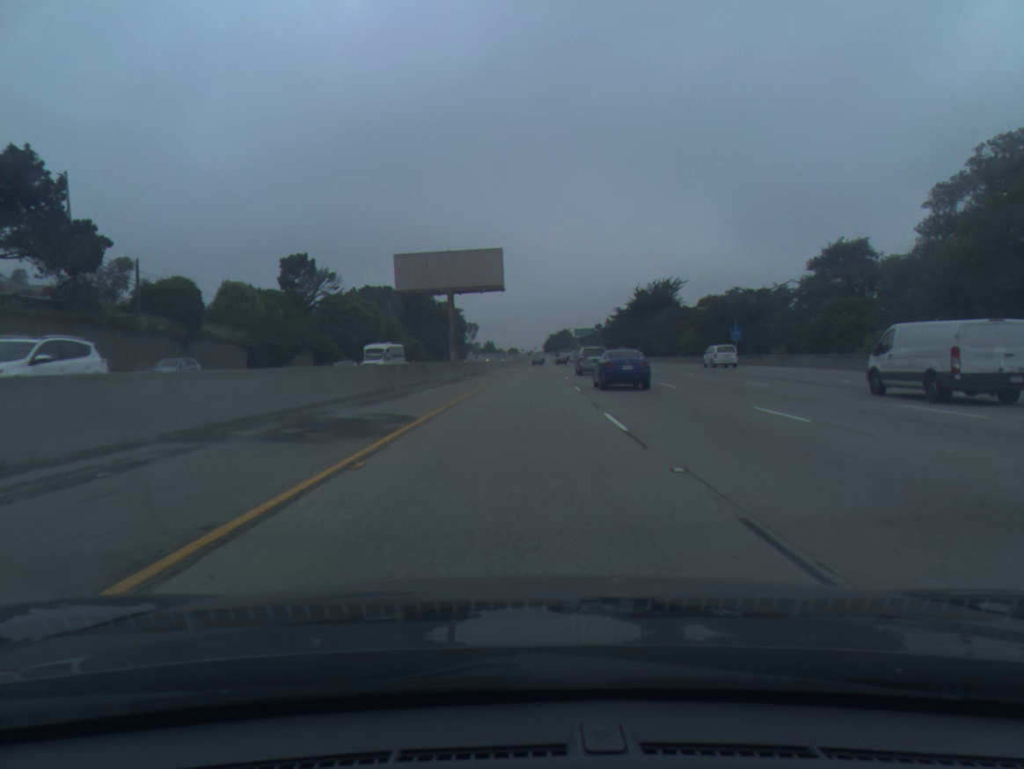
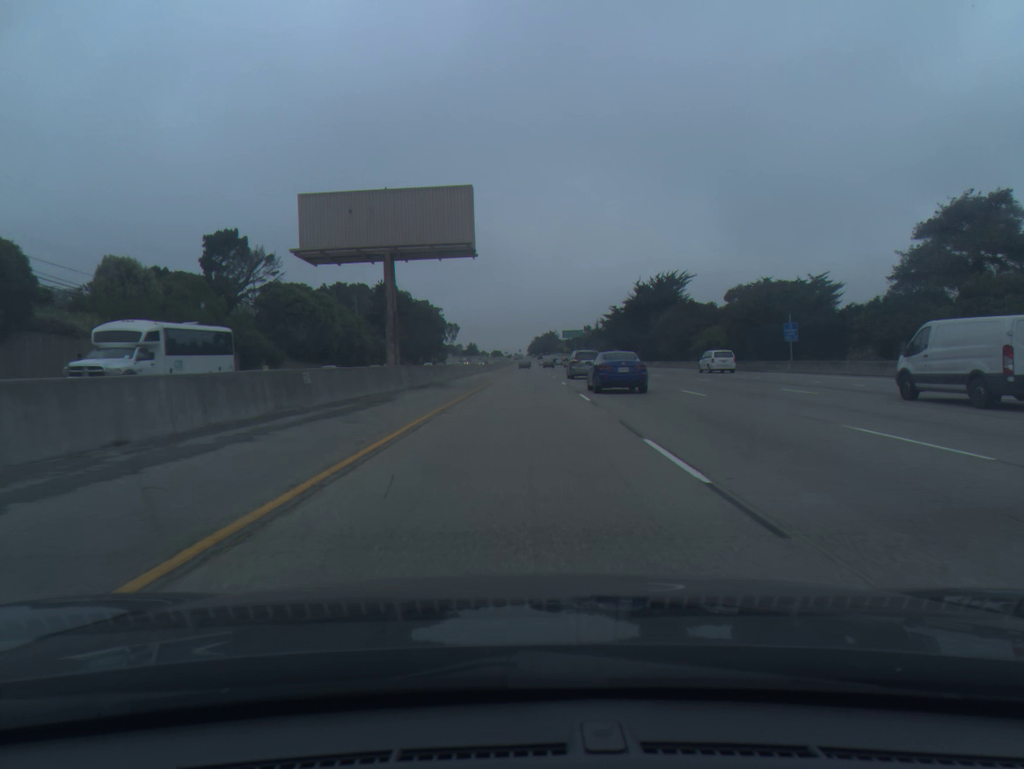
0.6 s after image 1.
(+0.2, +20.3) m; +1°
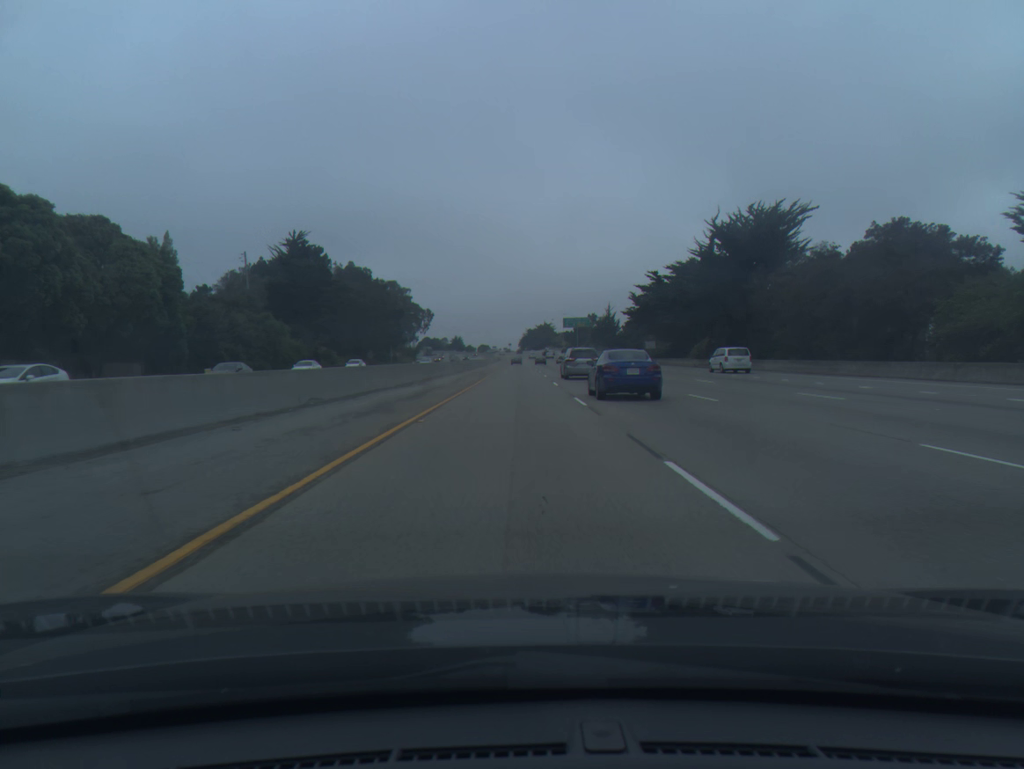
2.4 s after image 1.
(+0.9, +61.1) m; +1°
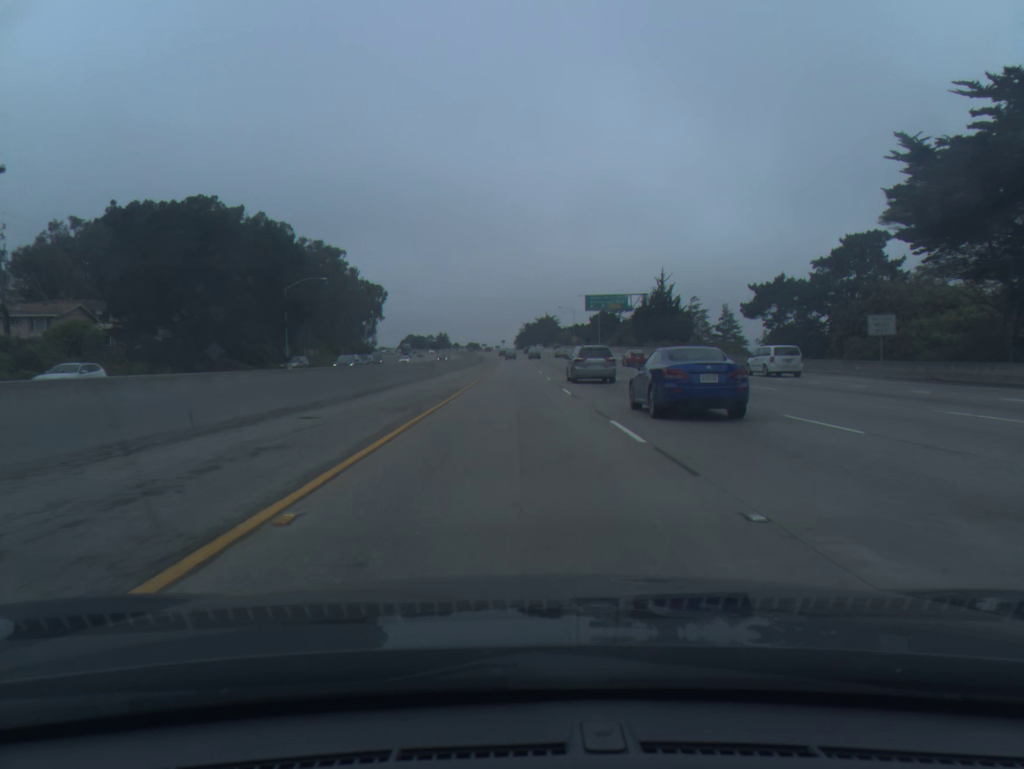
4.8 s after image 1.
(-0.1, +81.8) m; 0°
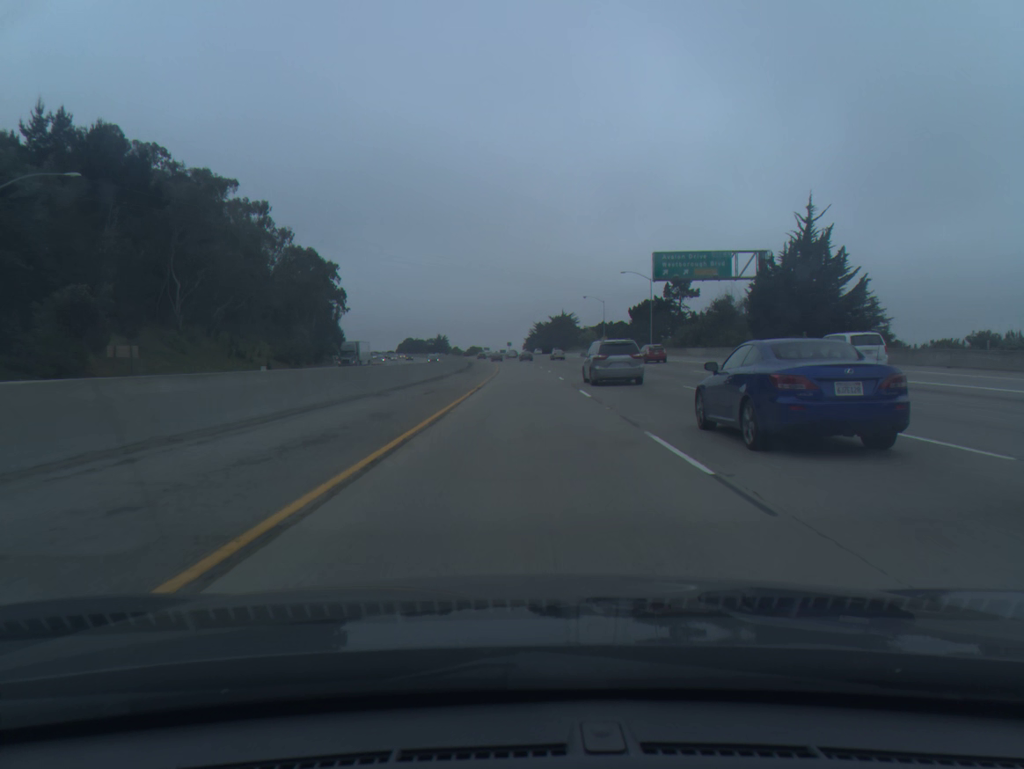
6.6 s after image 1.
(-0.5, +61.4) m; -1°
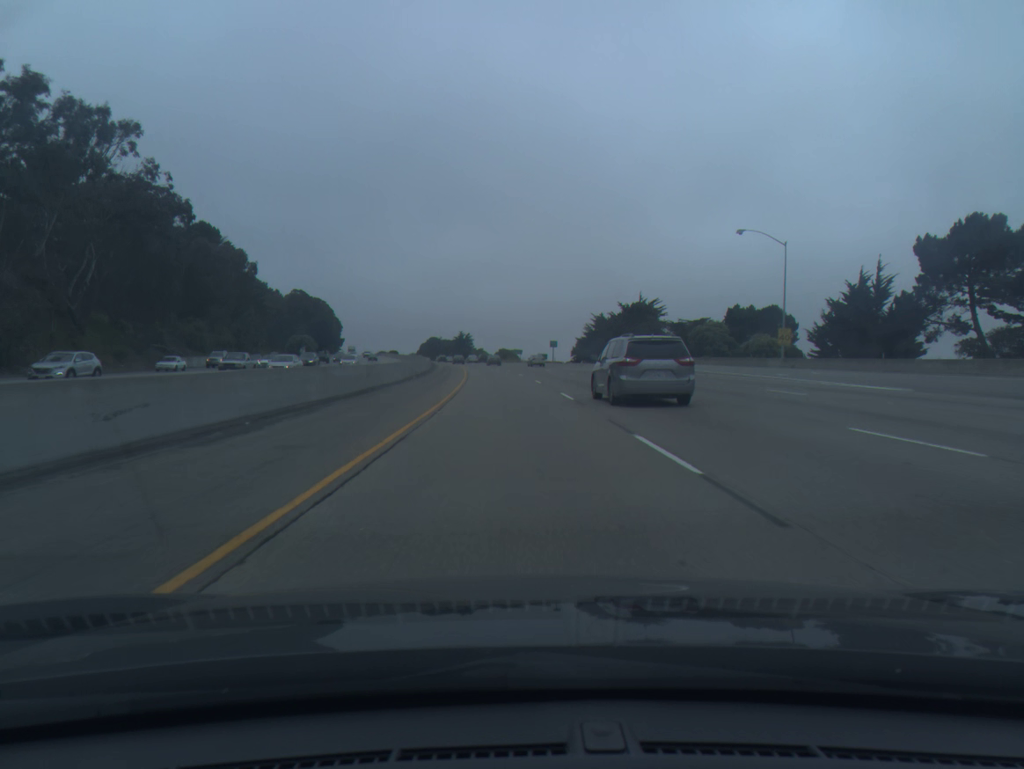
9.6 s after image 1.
(-1.2, +101.9) m; -3°
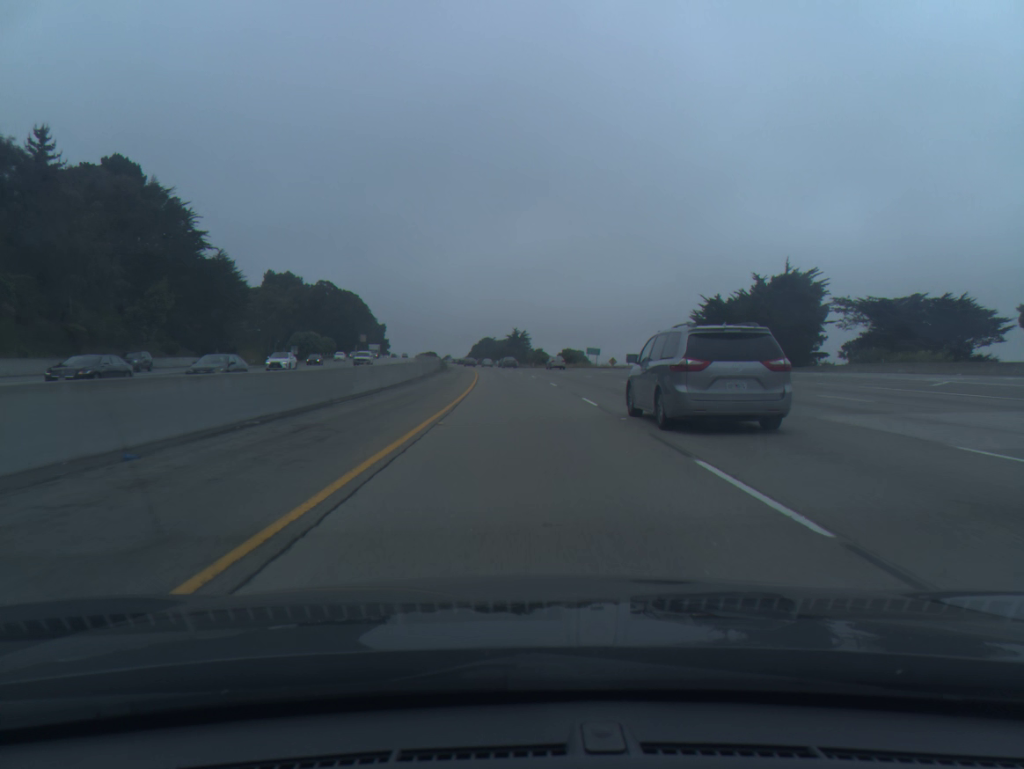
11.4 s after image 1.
(-2.4, +61.0) m; -4°
